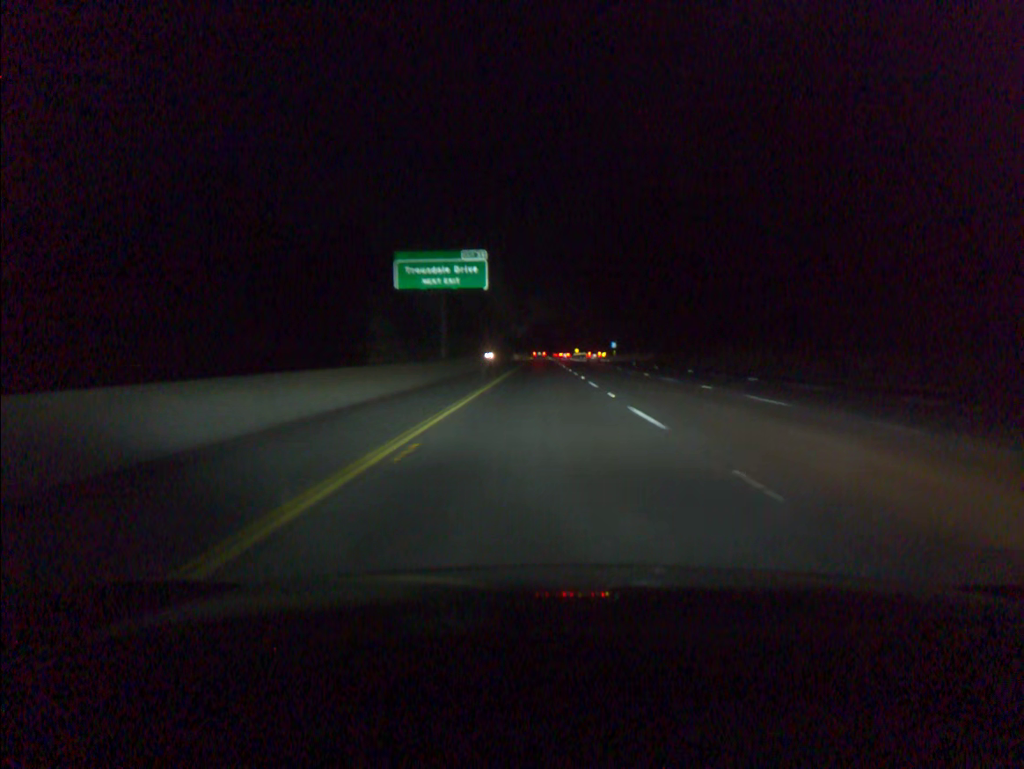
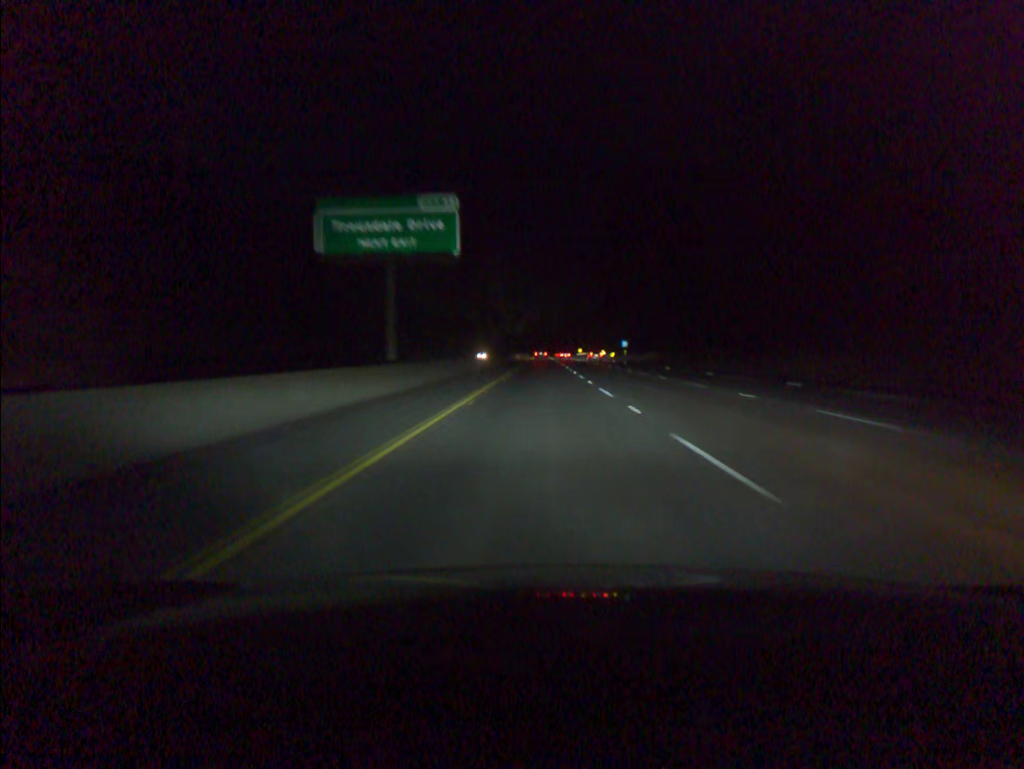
(0.0, +20.1) m; 0°
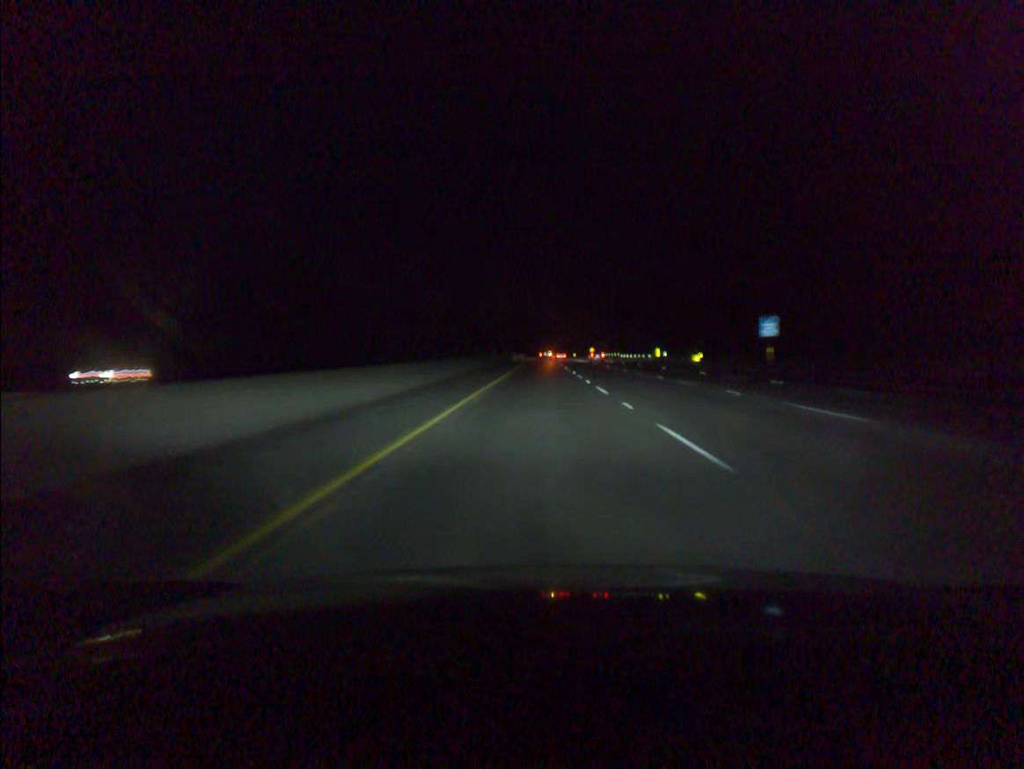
(-0.2, +100.6) m; 0°
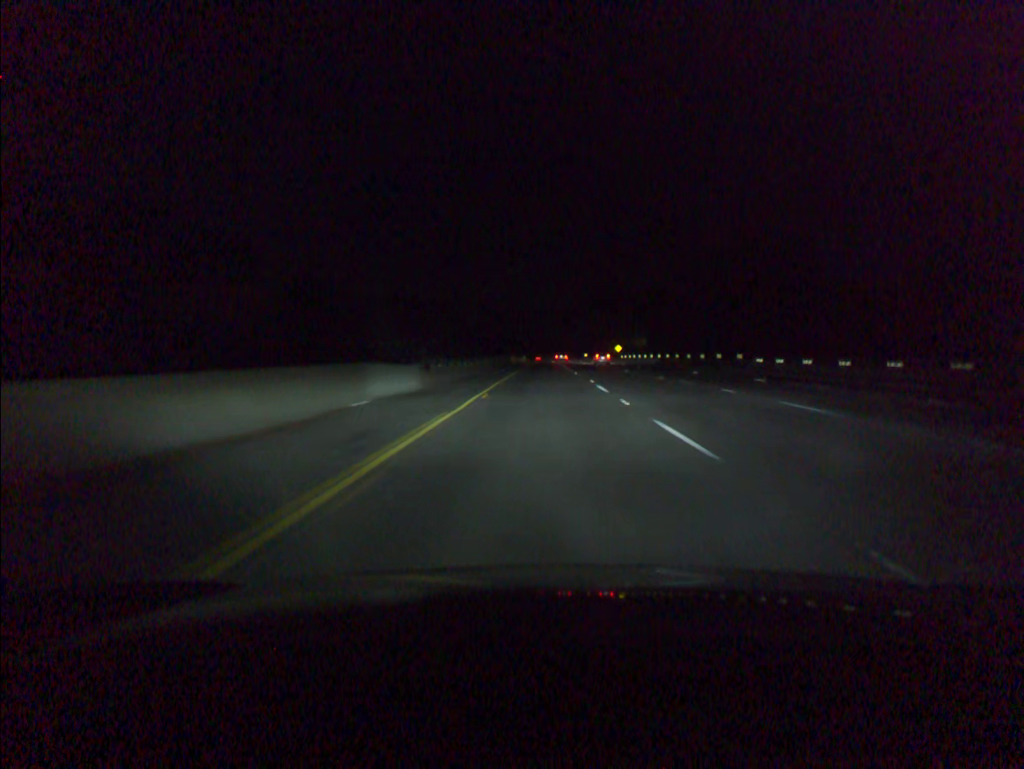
(-0.2, +100.7) m; 0°
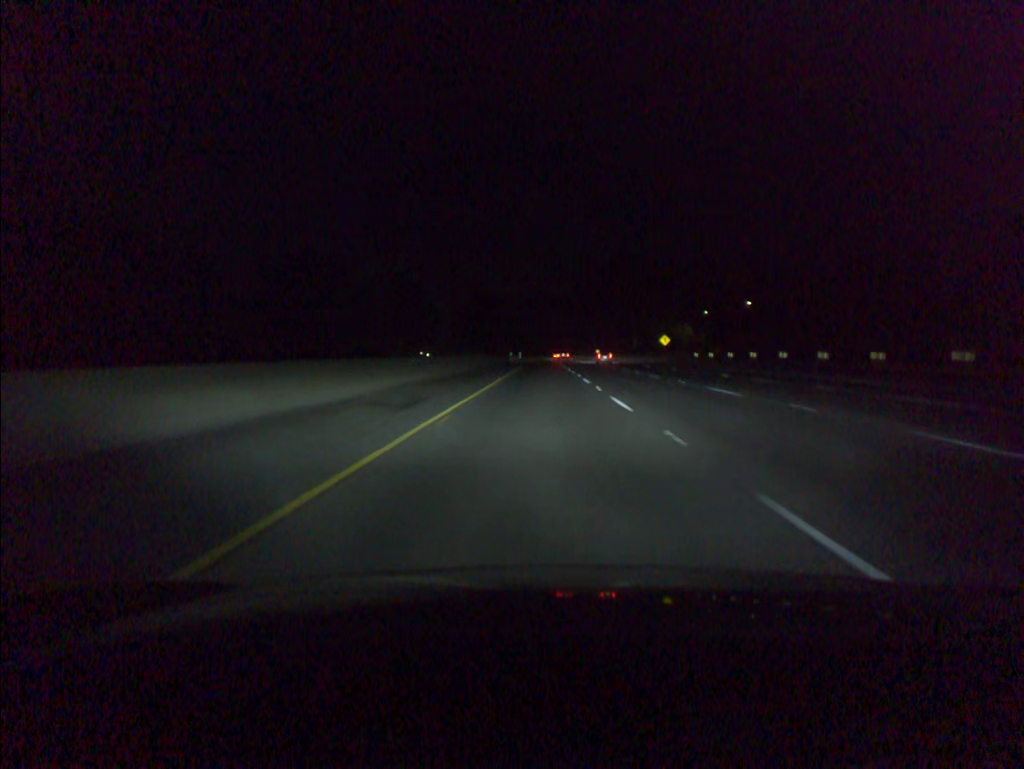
(+0.2, +80.6) m; 0°
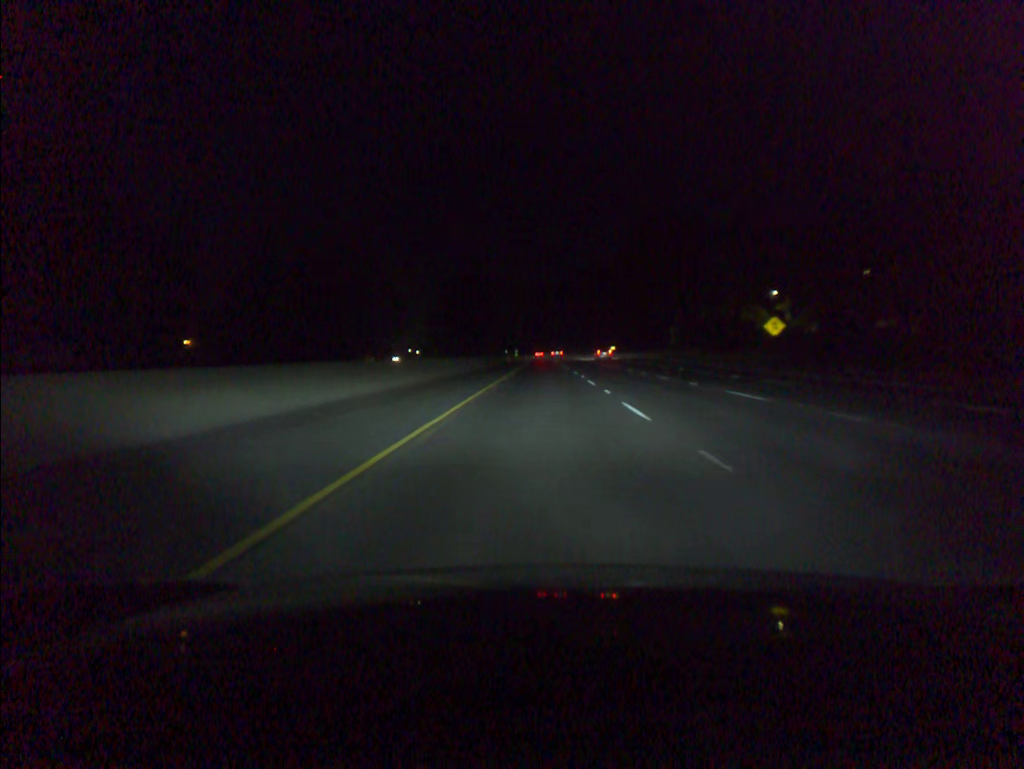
(-0.1, +60.5) m; 0°
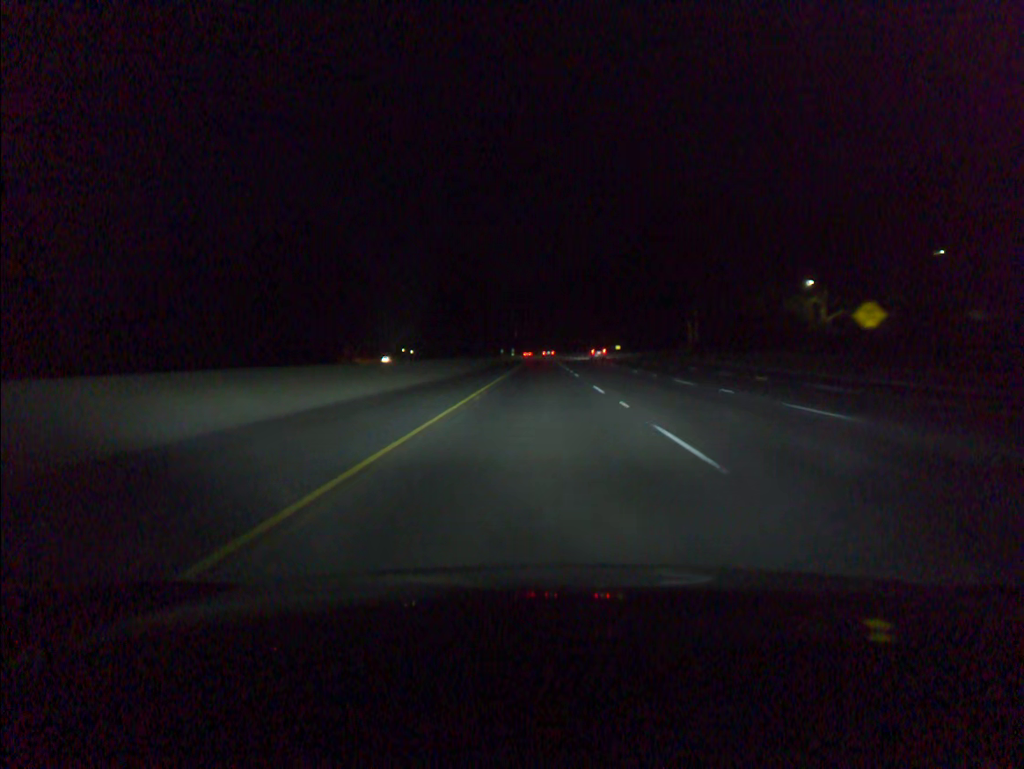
(0.0, +20.2) m; 0°
